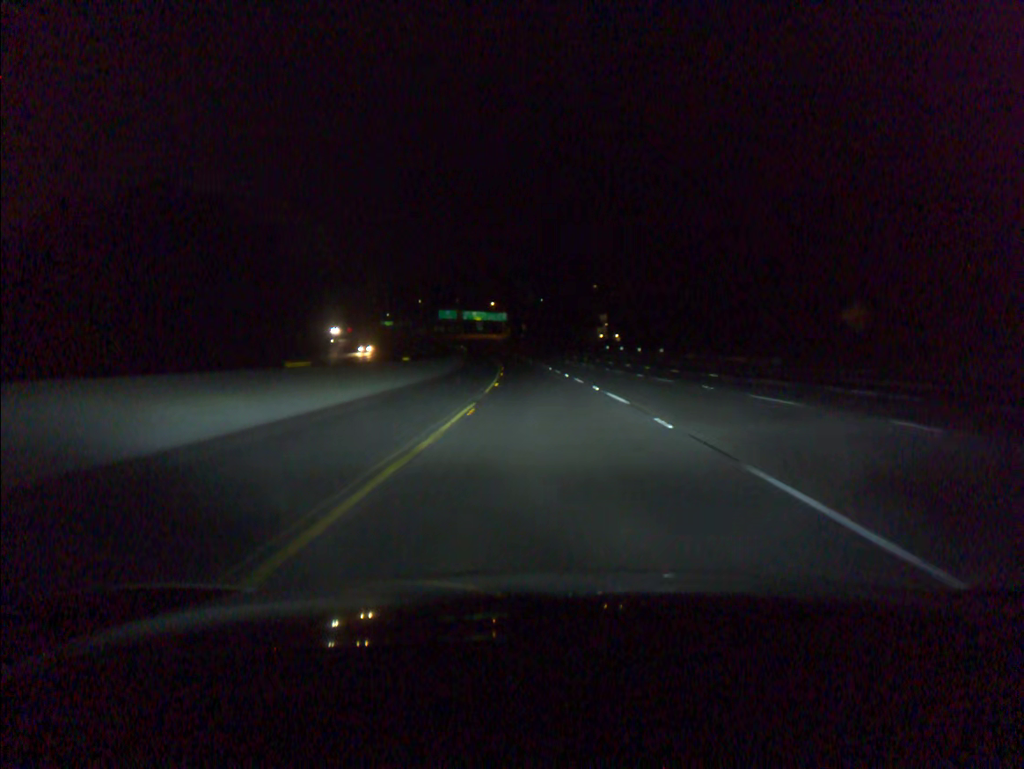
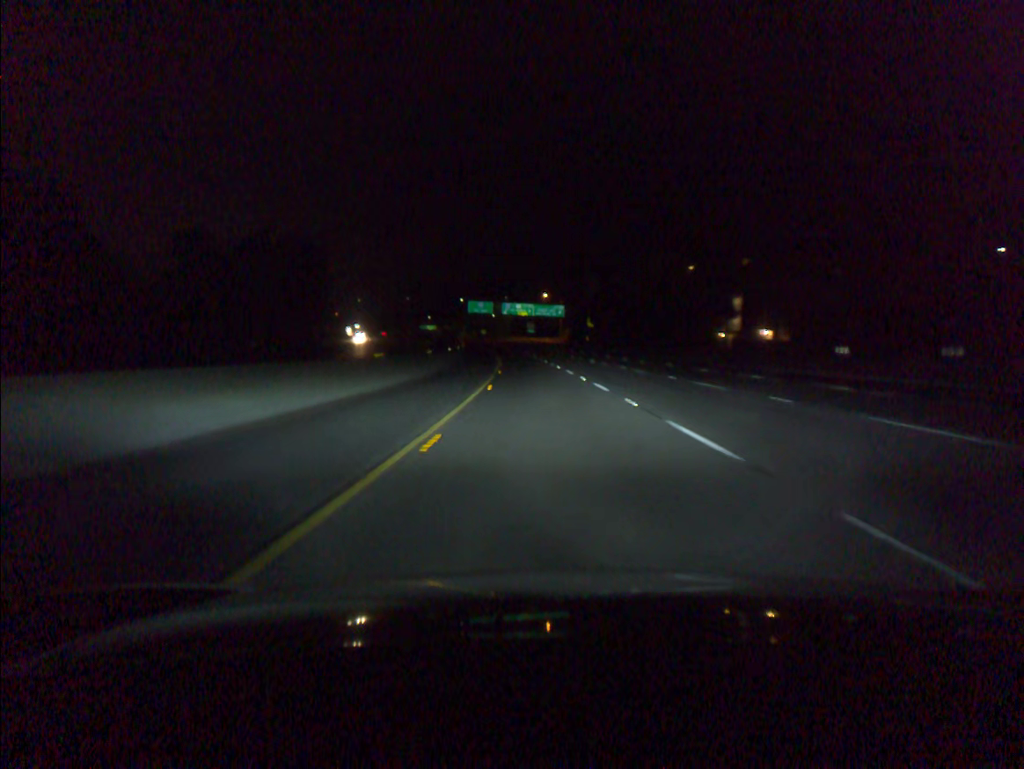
(-2.8, +78.7) m; -4°
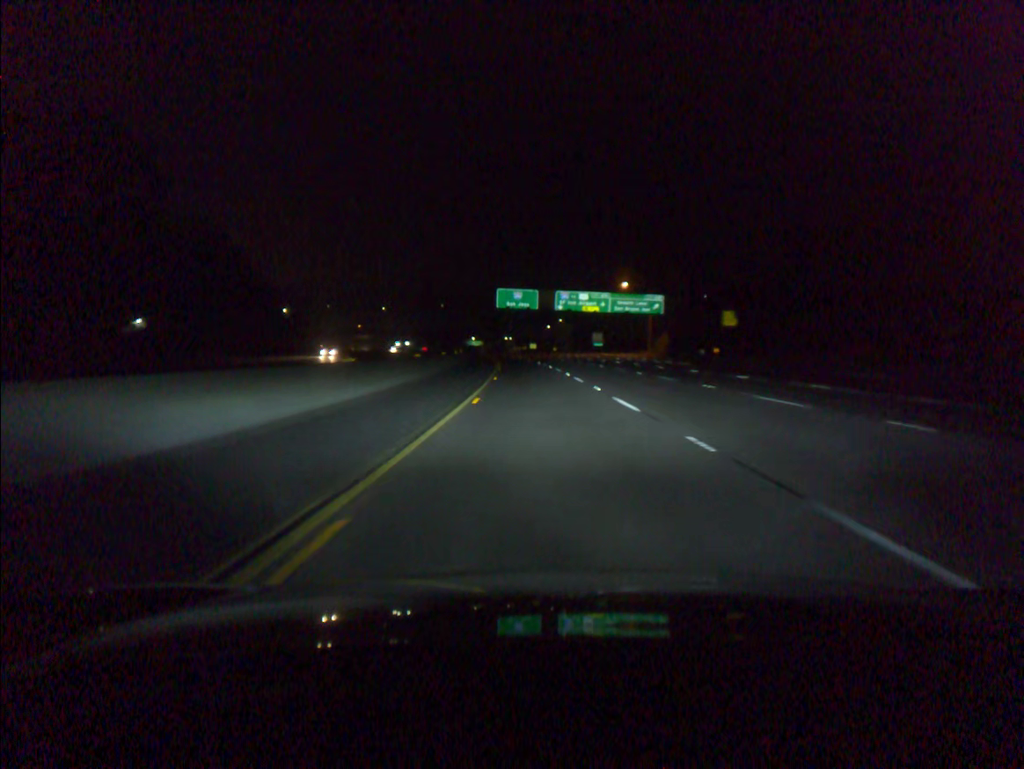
(-3.1, +78.3) m; -4°
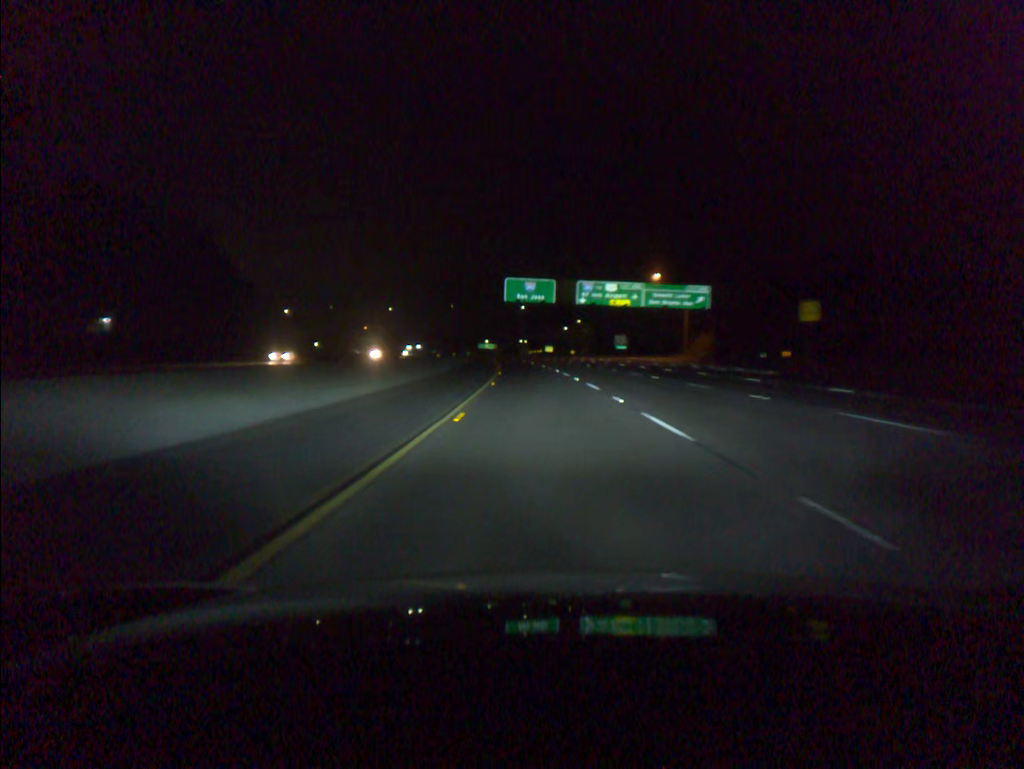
(-0.2, +19.5) m; -1°
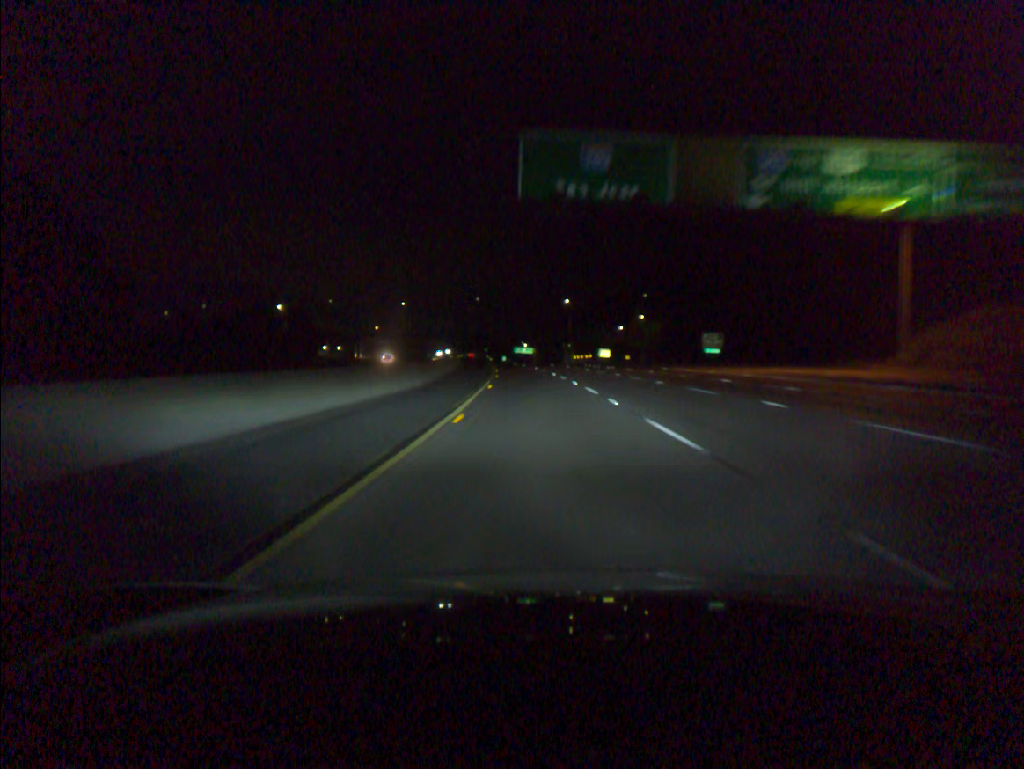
(-1.7, +58.2) m; -3°
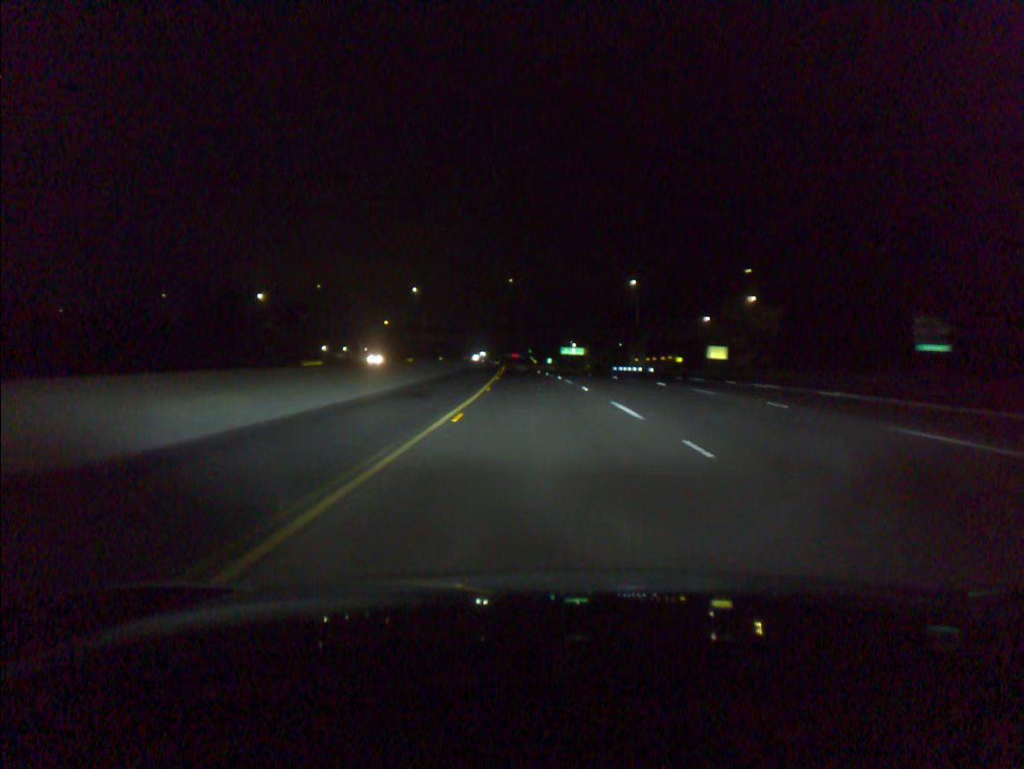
(-1.7, +58.1) m; -3°
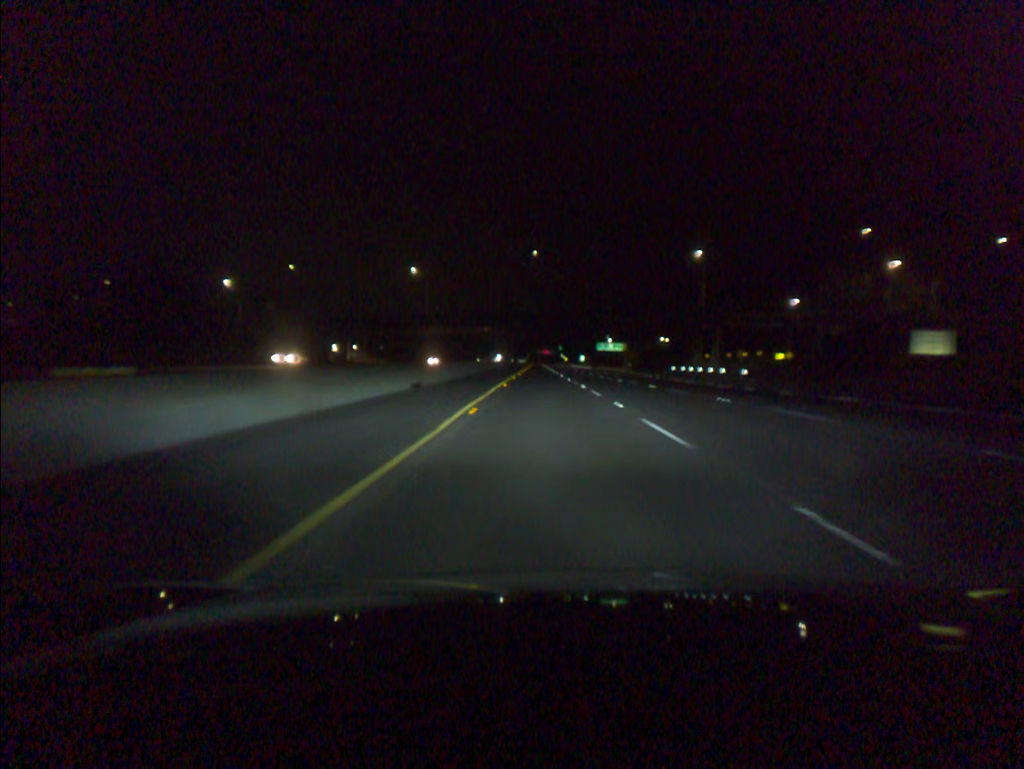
(-0.7, +38.8) m; -2°
